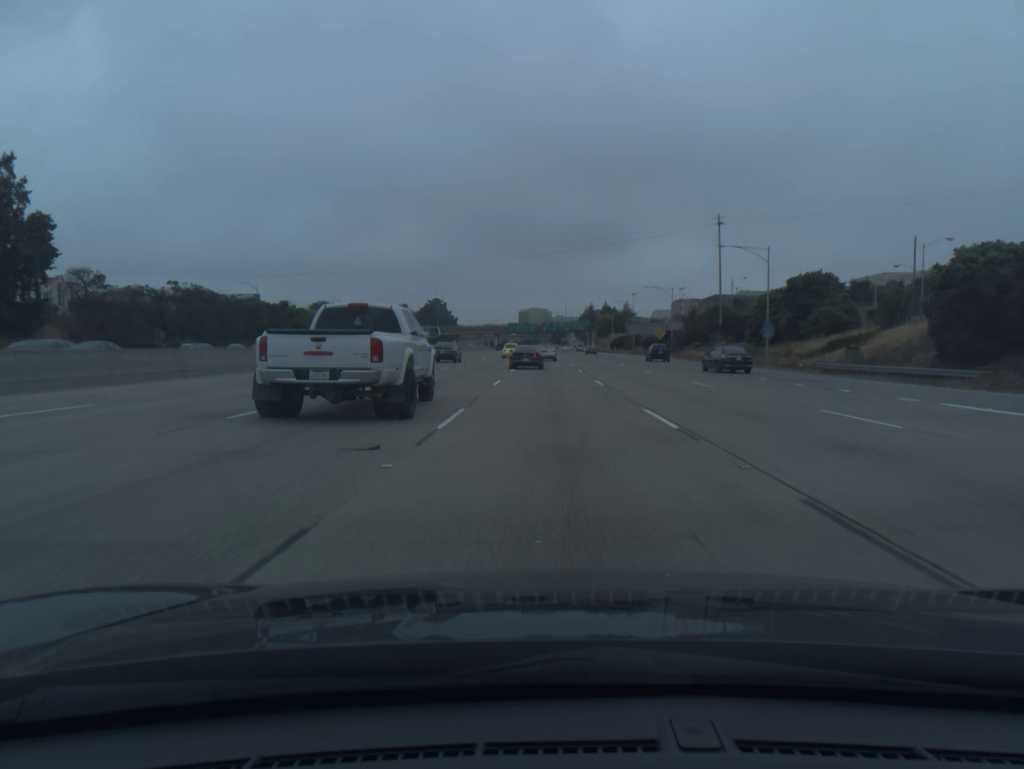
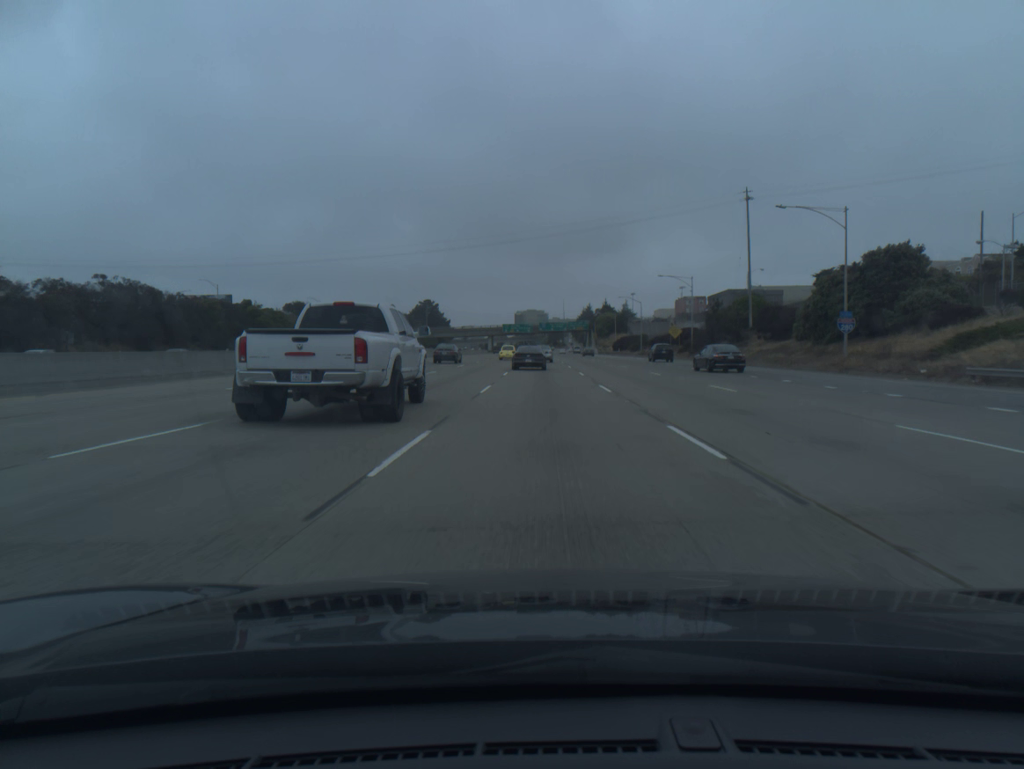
(0.0, +18.3) m; 0°
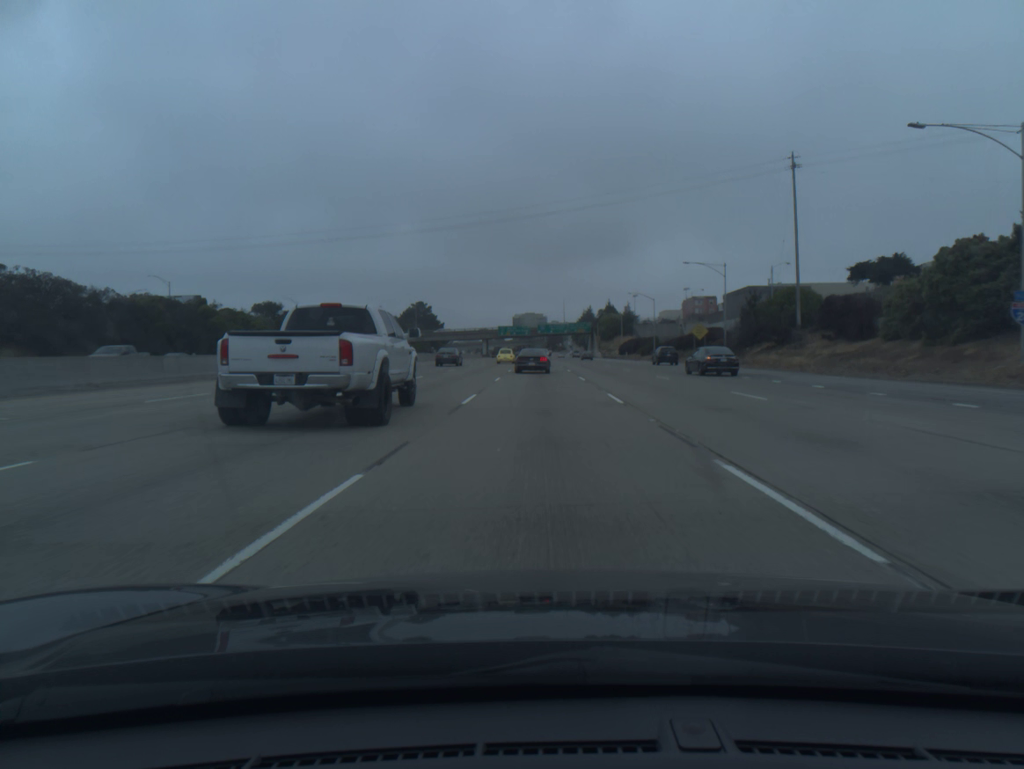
(0.0, +18.1) m; 0°
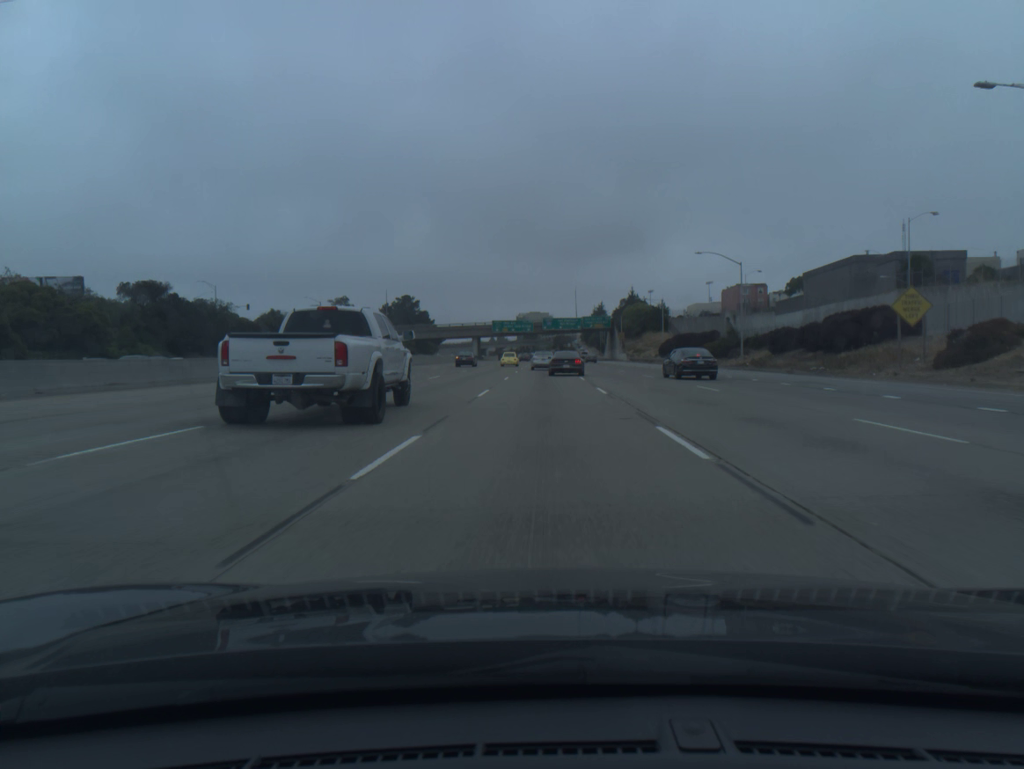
(-0.2, +53.2) m; 0°
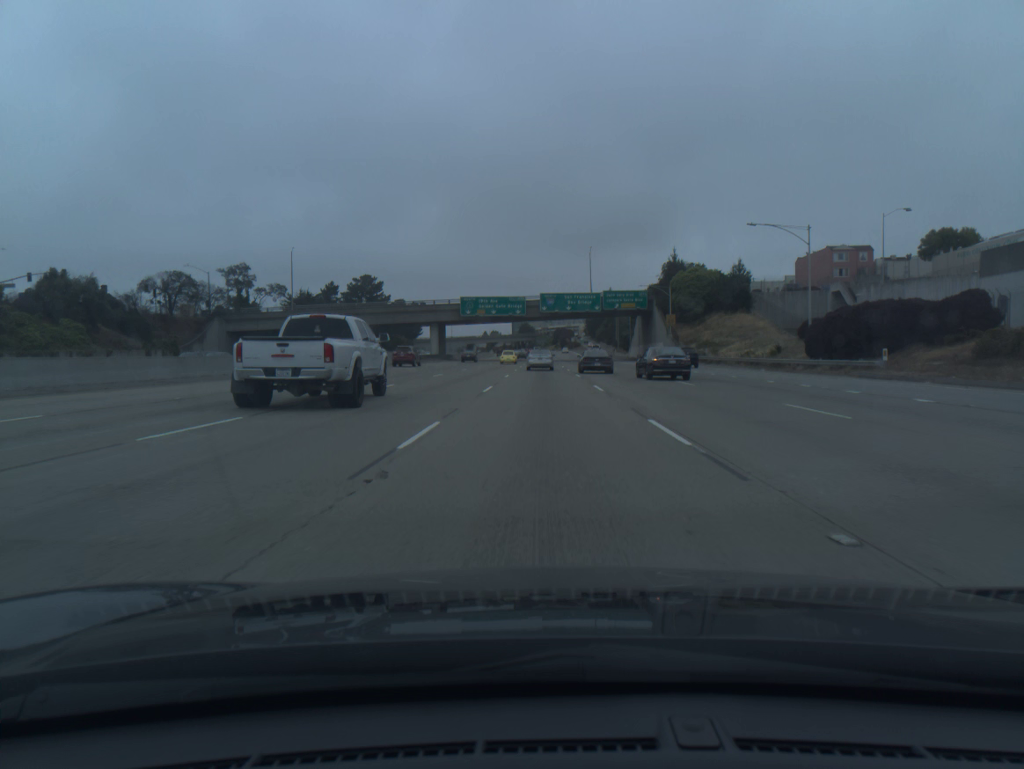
(0.0, +68.6) m; 0°
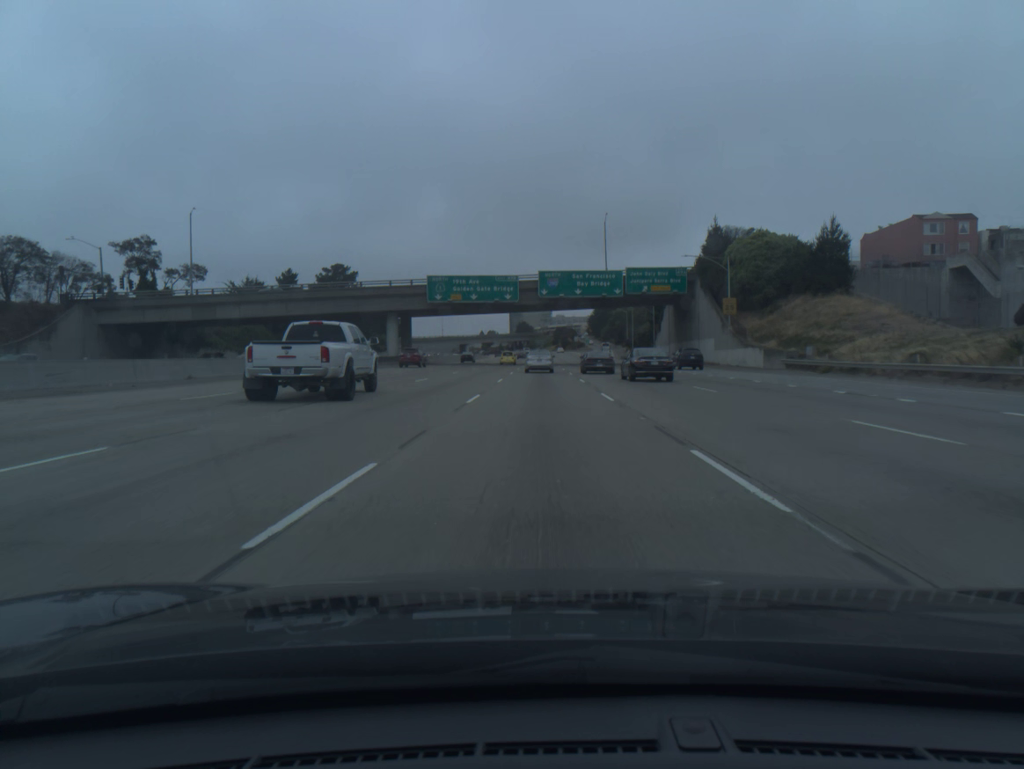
(0.0, +33.3) m; 0°
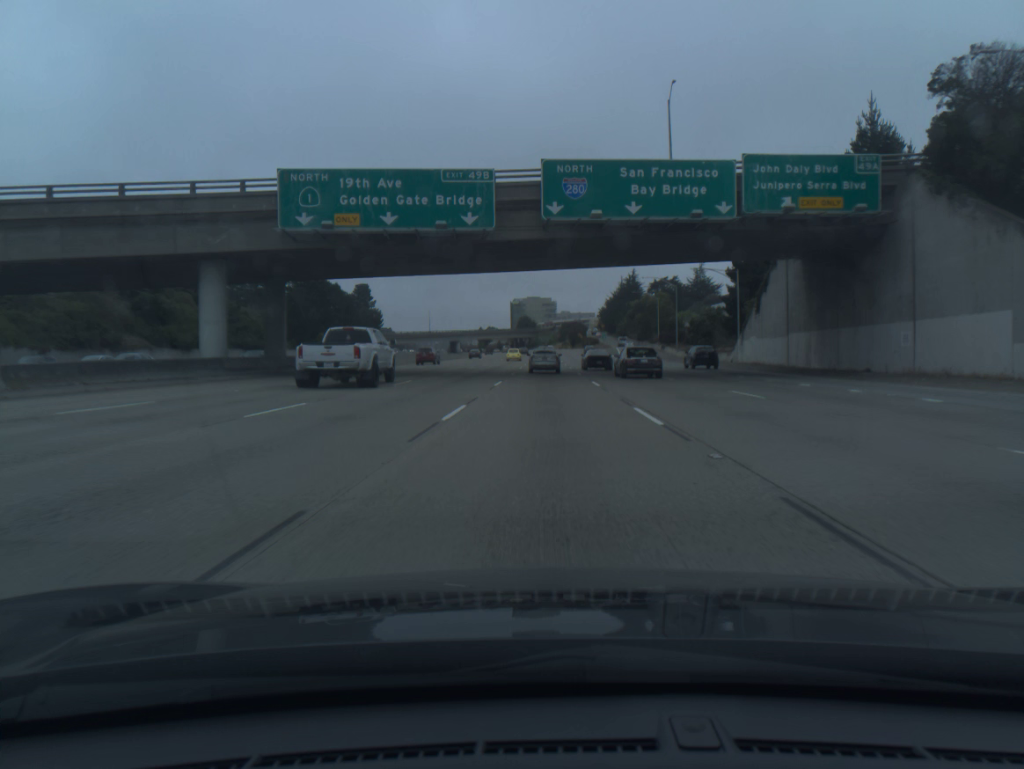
(-0.1, +48.6) m; 0°
